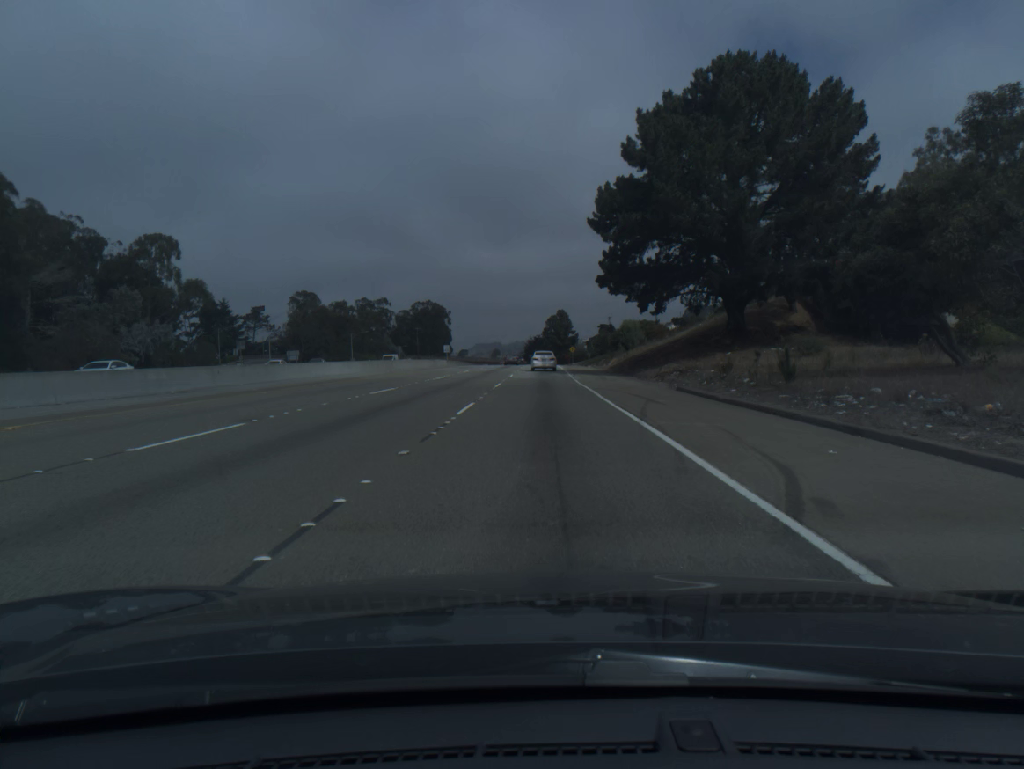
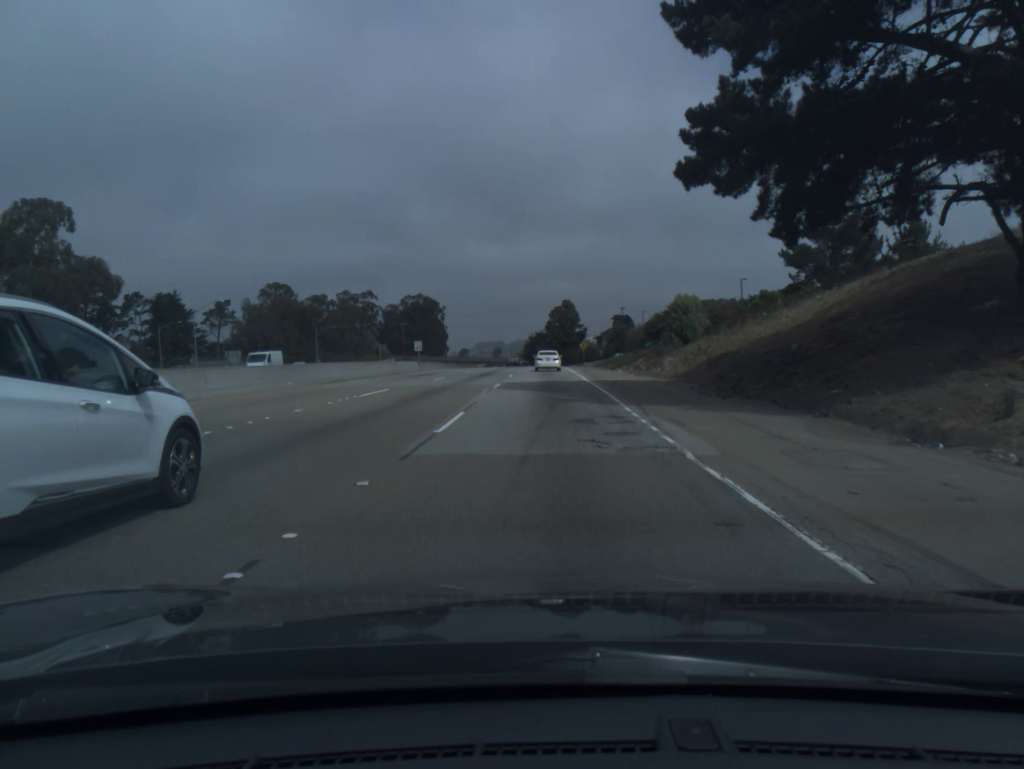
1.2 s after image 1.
(0.0, +31.5) m; 0°
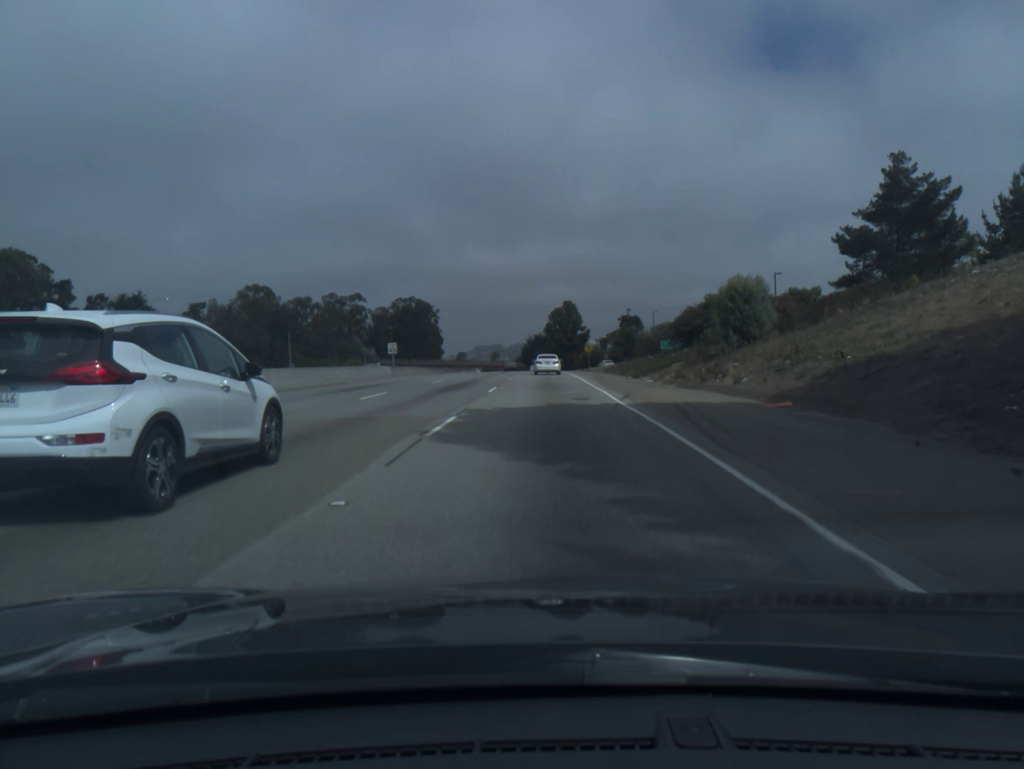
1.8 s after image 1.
(0.0, +15.5) m; 0°
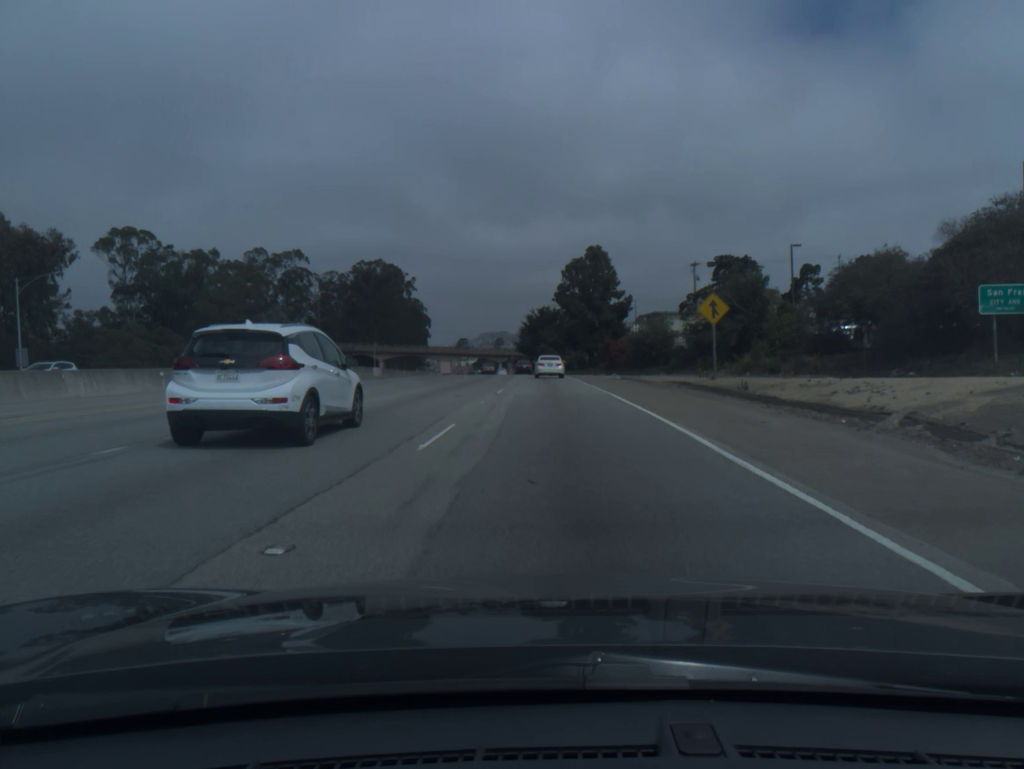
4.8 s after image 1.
(-0.1, +74.1) m; -1°
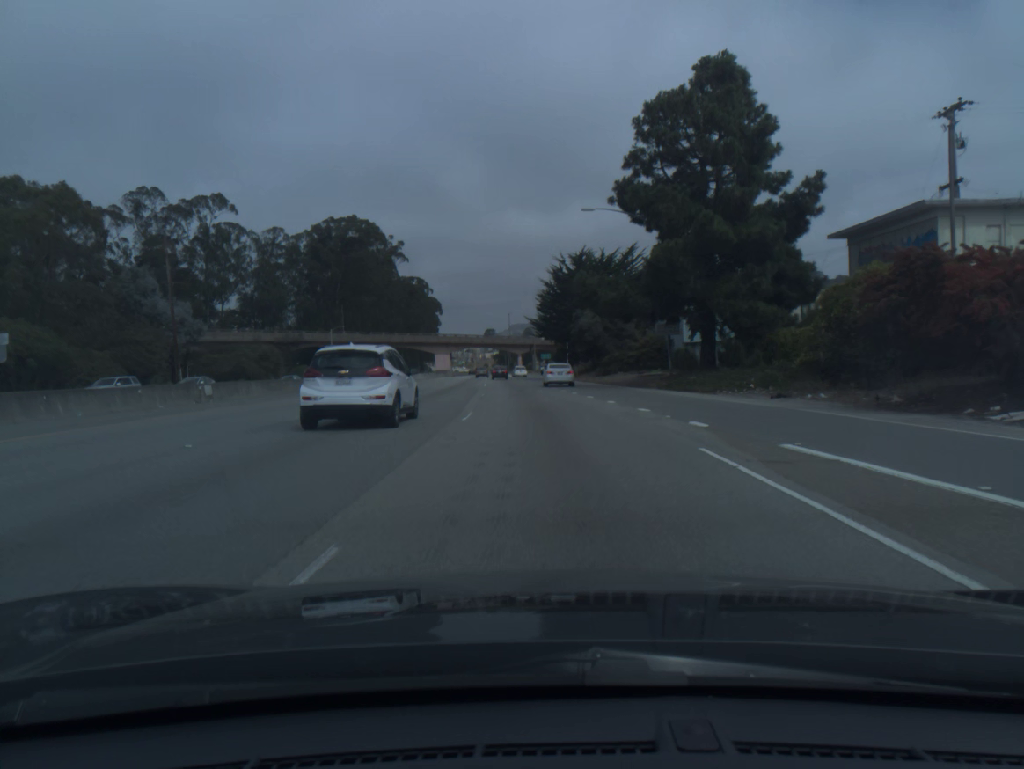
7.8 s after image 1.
(-0.5, +66.9) m; -2°
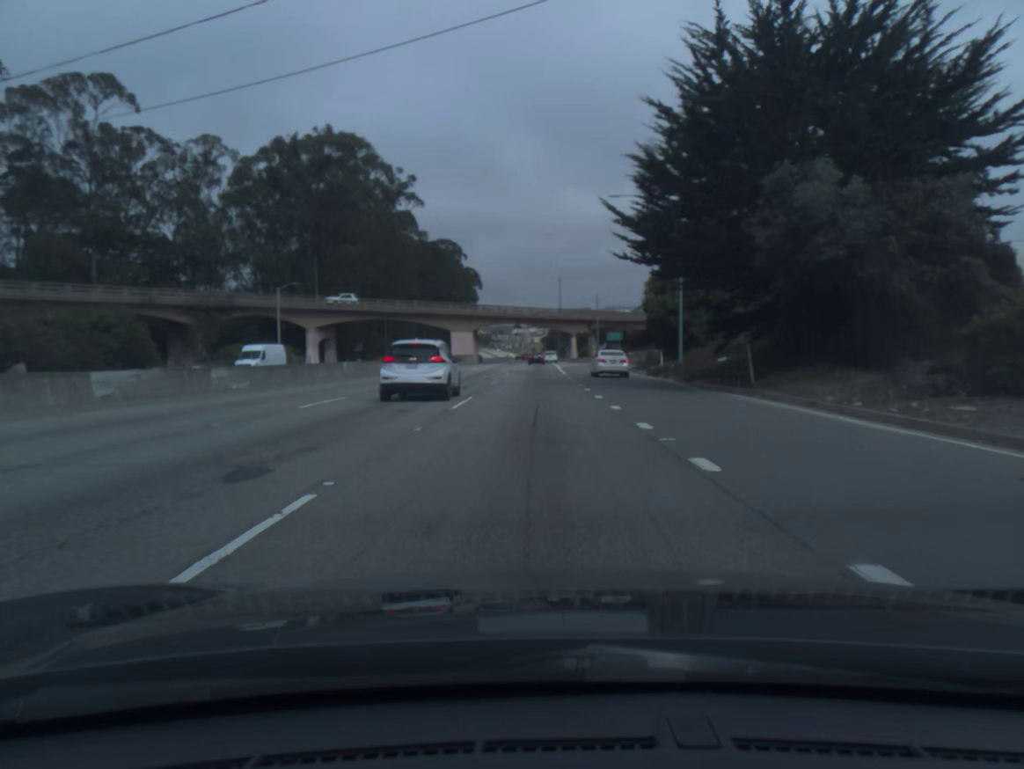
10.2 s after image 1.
(-1.9, +51.7) m; -4°
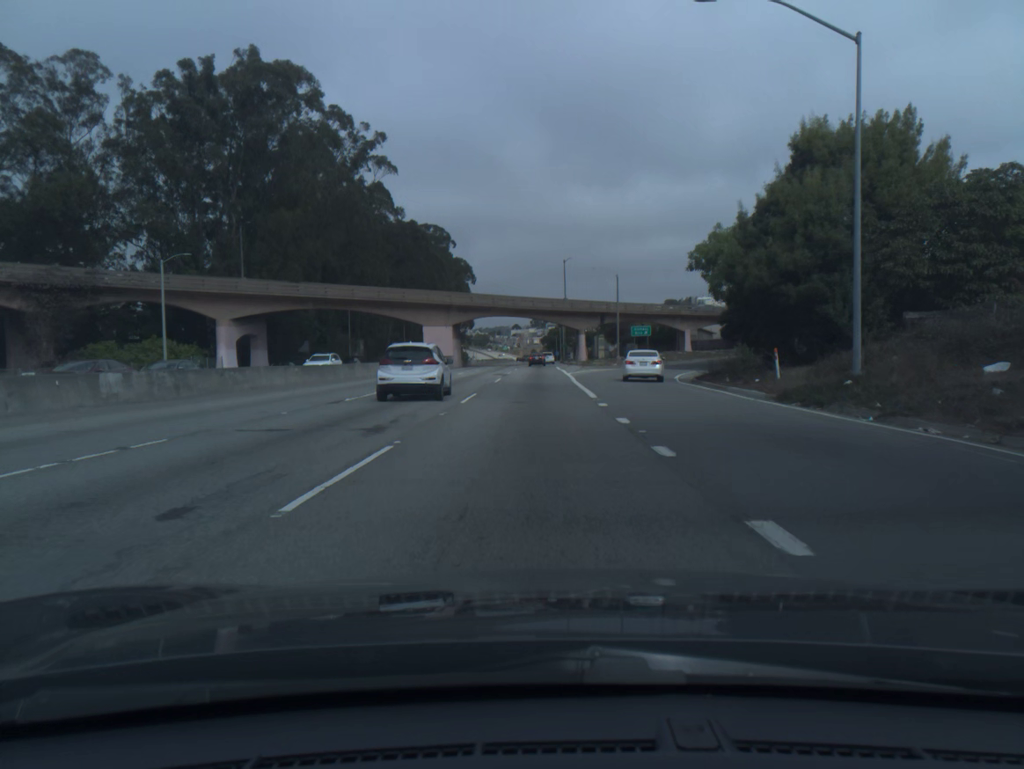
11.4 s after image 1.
(0.0, +25.8) m; 0°
